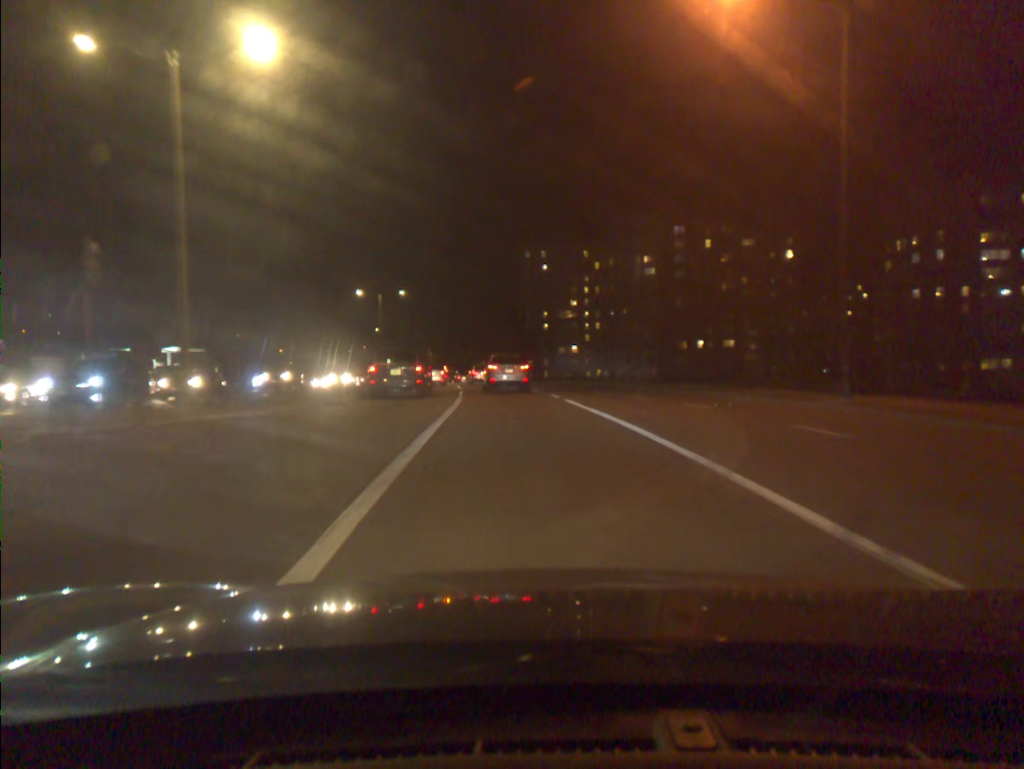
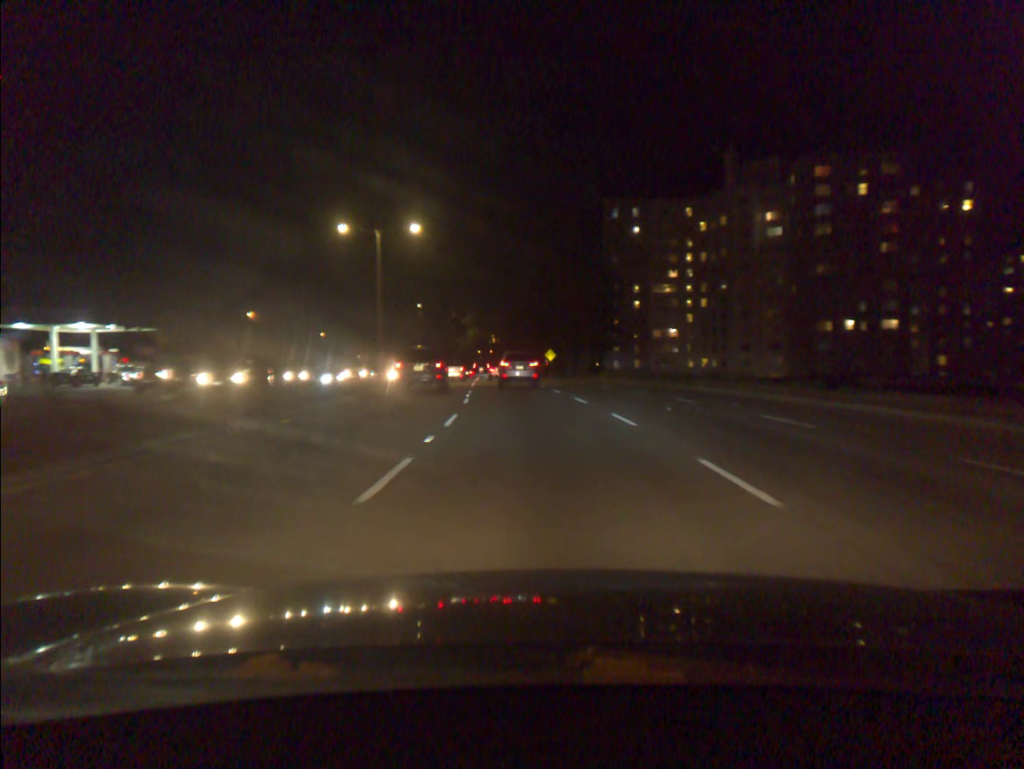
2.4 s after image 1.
(-1.8, +34.4) m; -5°
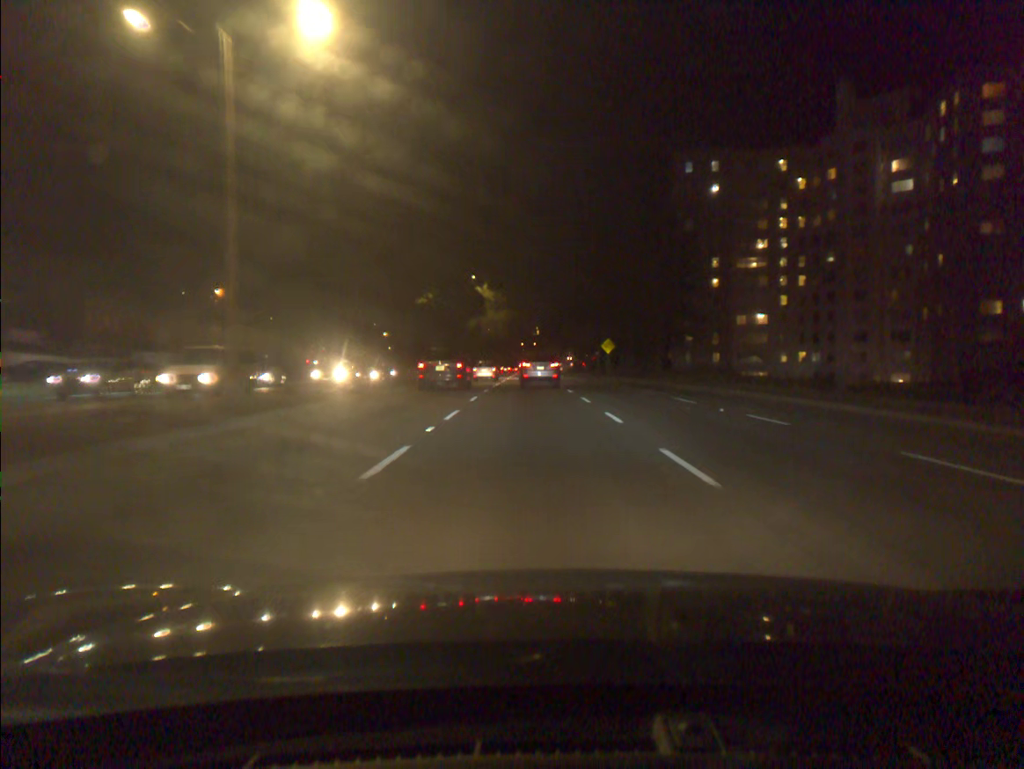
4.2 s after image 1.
(-1.0, +28.5) m; -3°
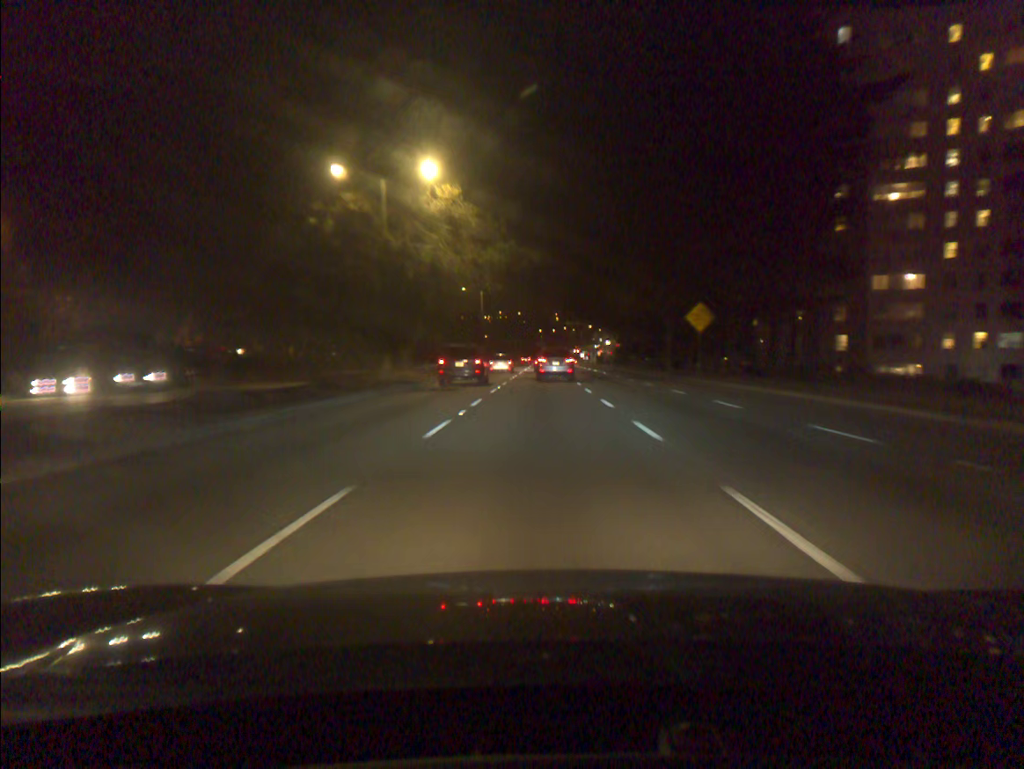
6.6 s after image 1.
(-0.5, +40.6) m; -1°
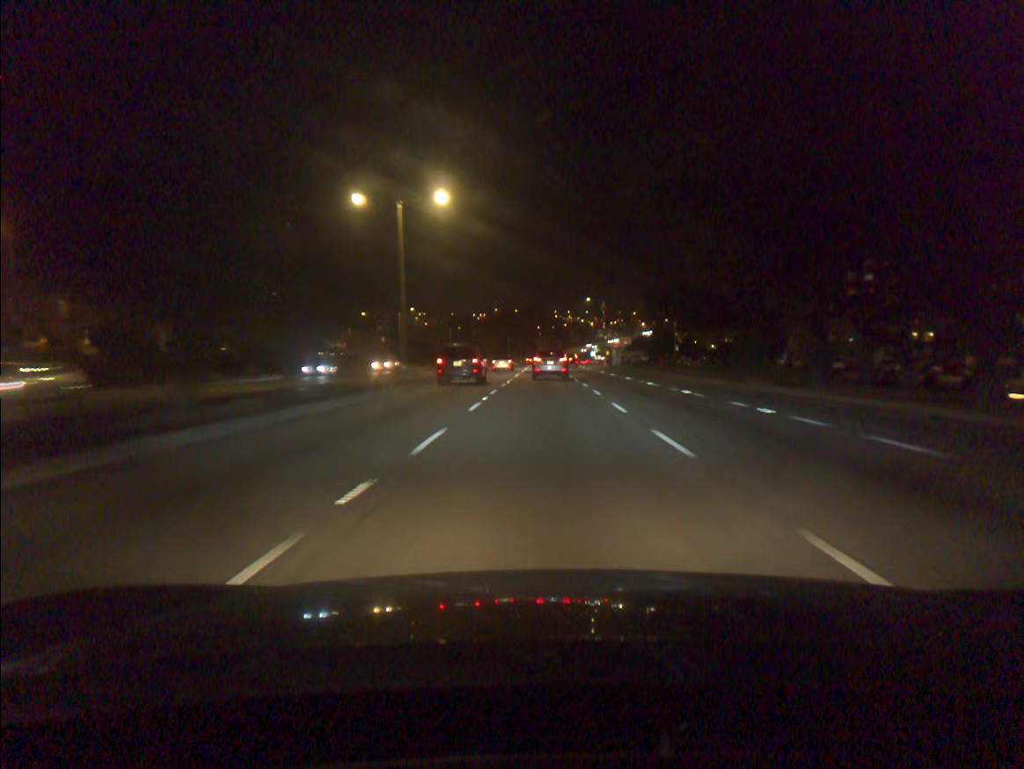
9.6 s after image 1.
(+0.1, +53.7) m; 0°
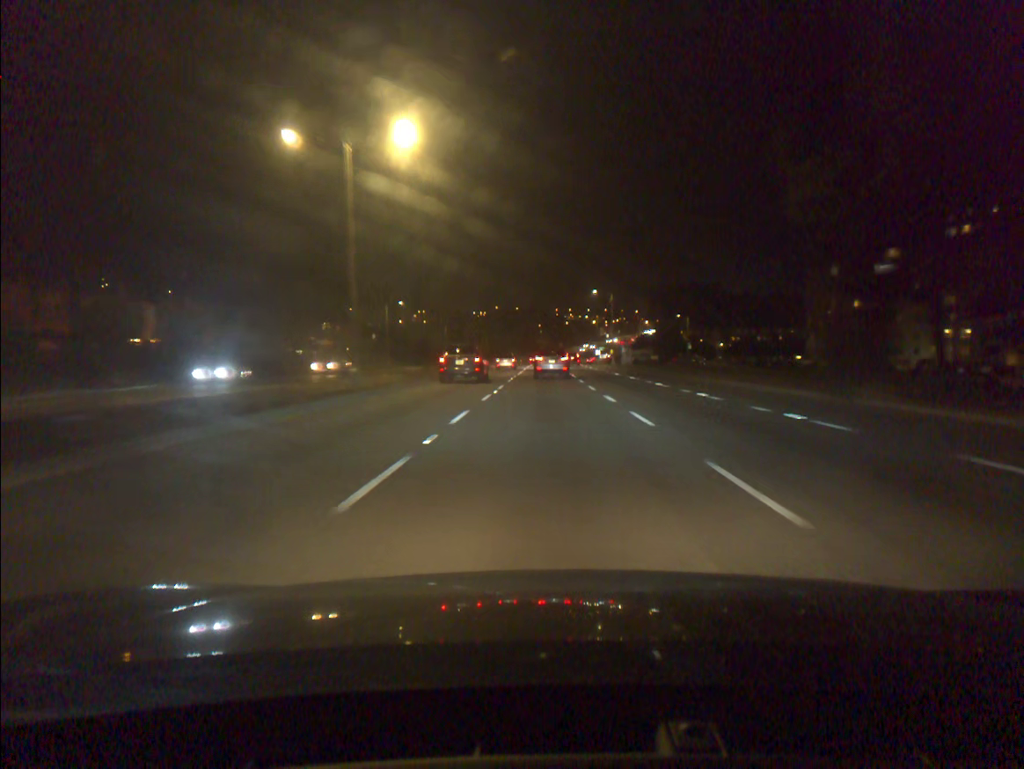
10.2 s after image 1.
(0.0, +11.1) m; 0°
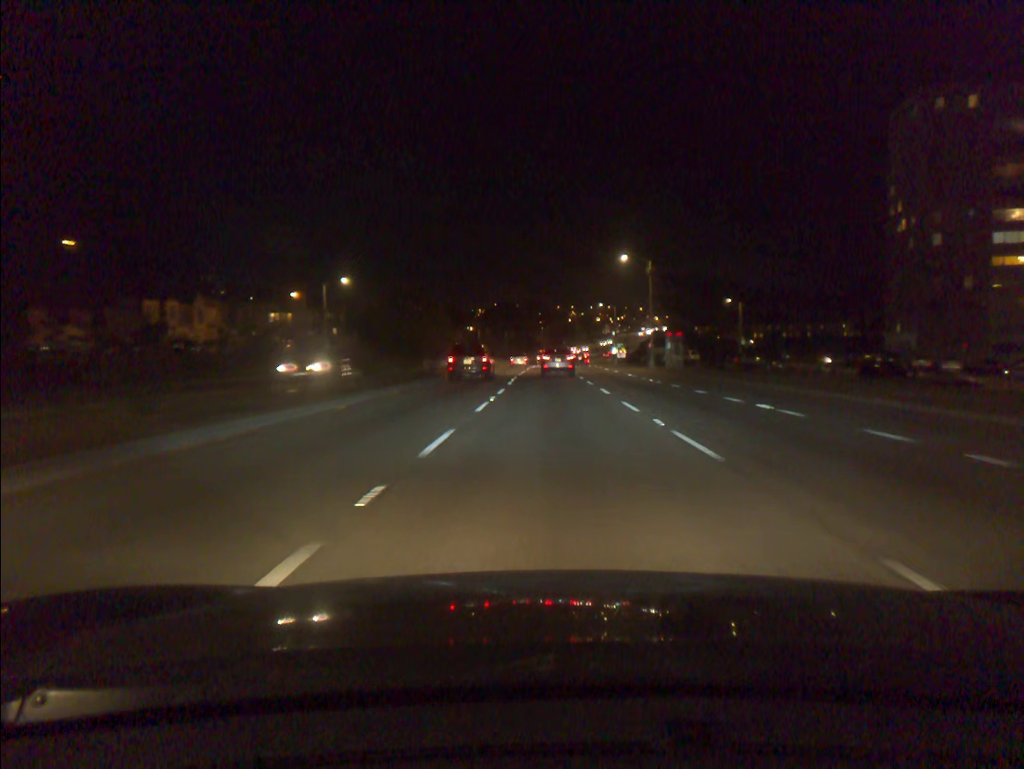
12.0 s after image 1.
(0.0, +33.8) m; 0°
